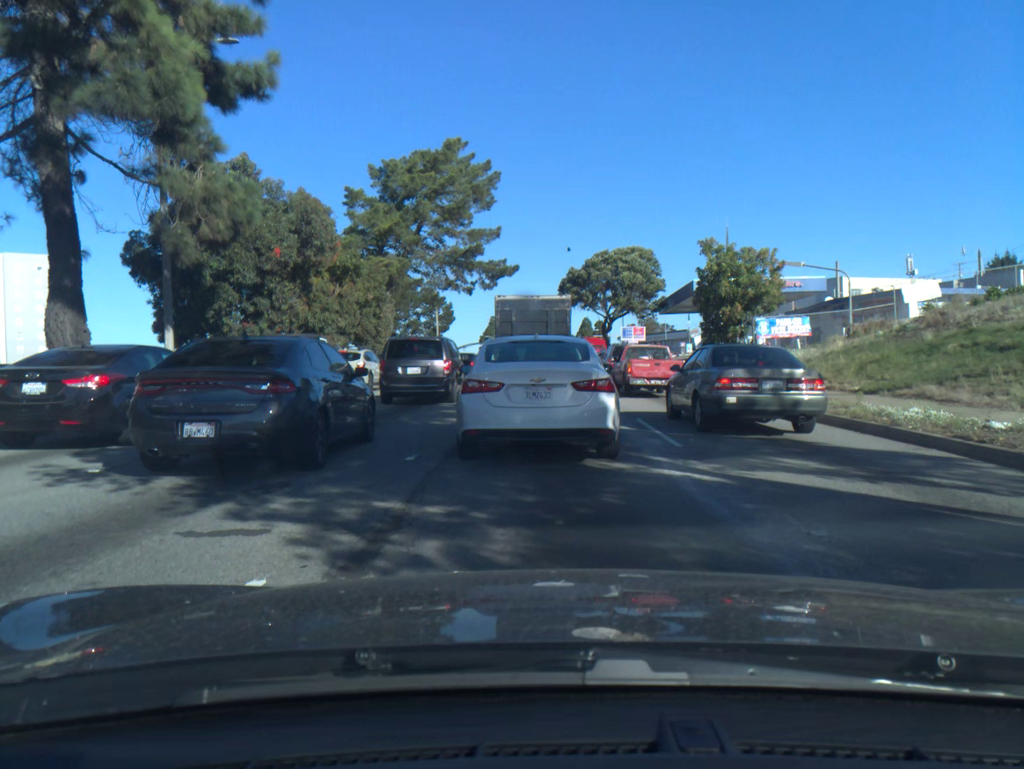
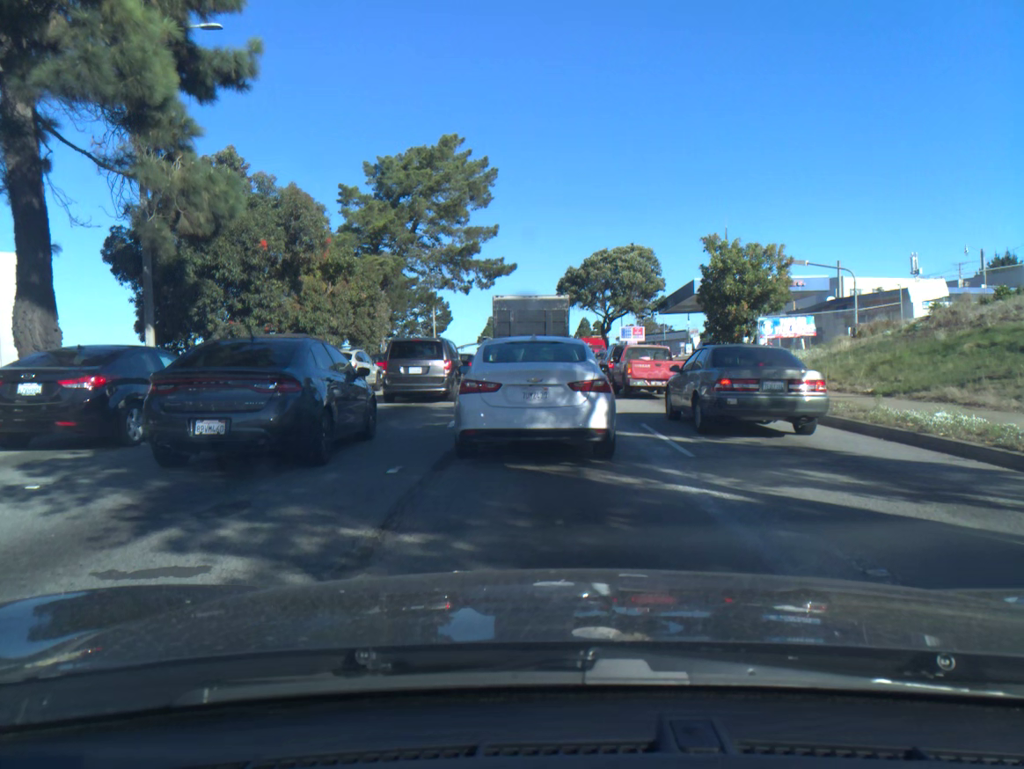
(0.0, +0.9) m; 0°
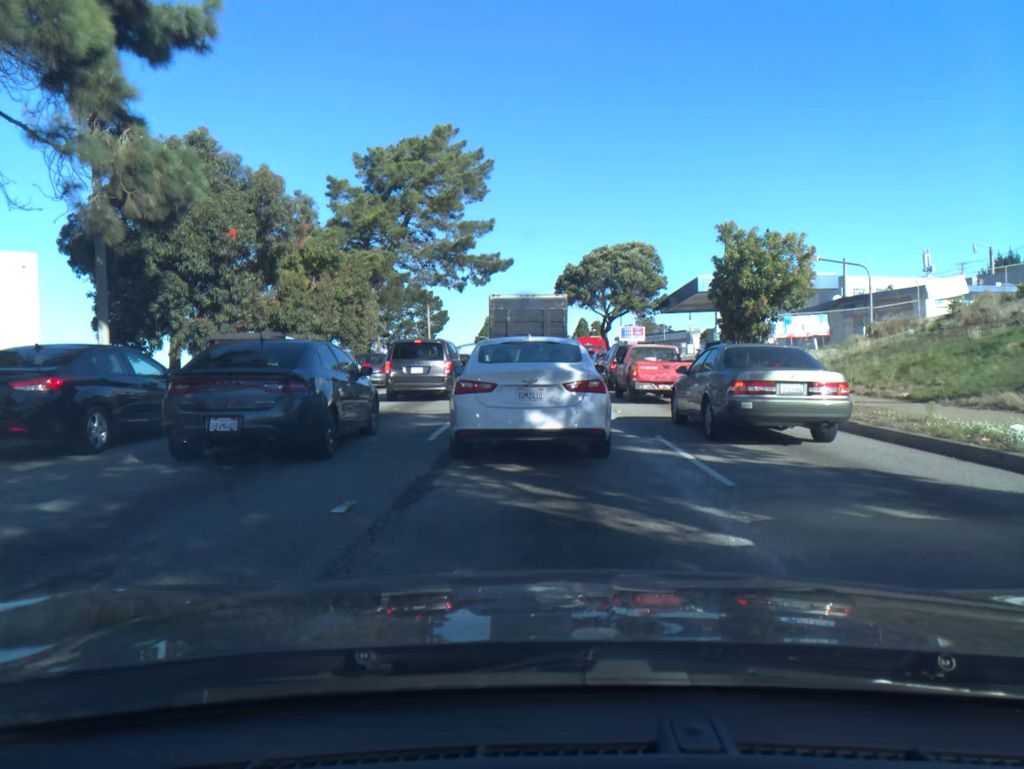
(0.0, +2.0) m; +1°
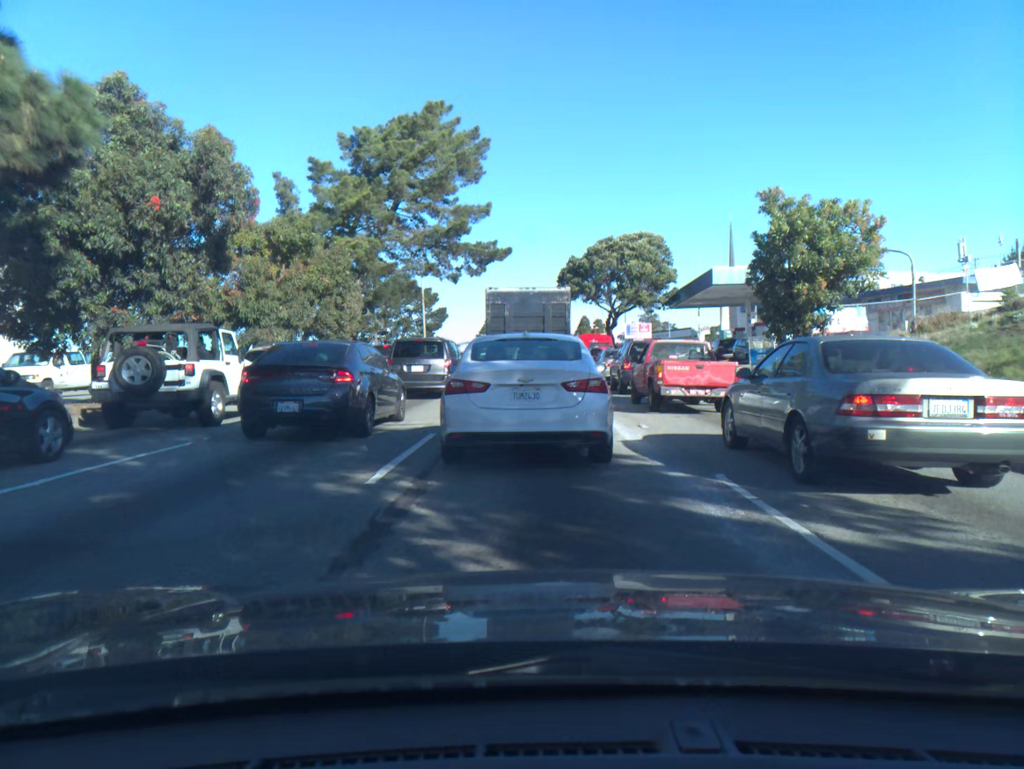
(0.0, +4.0) m; 0°
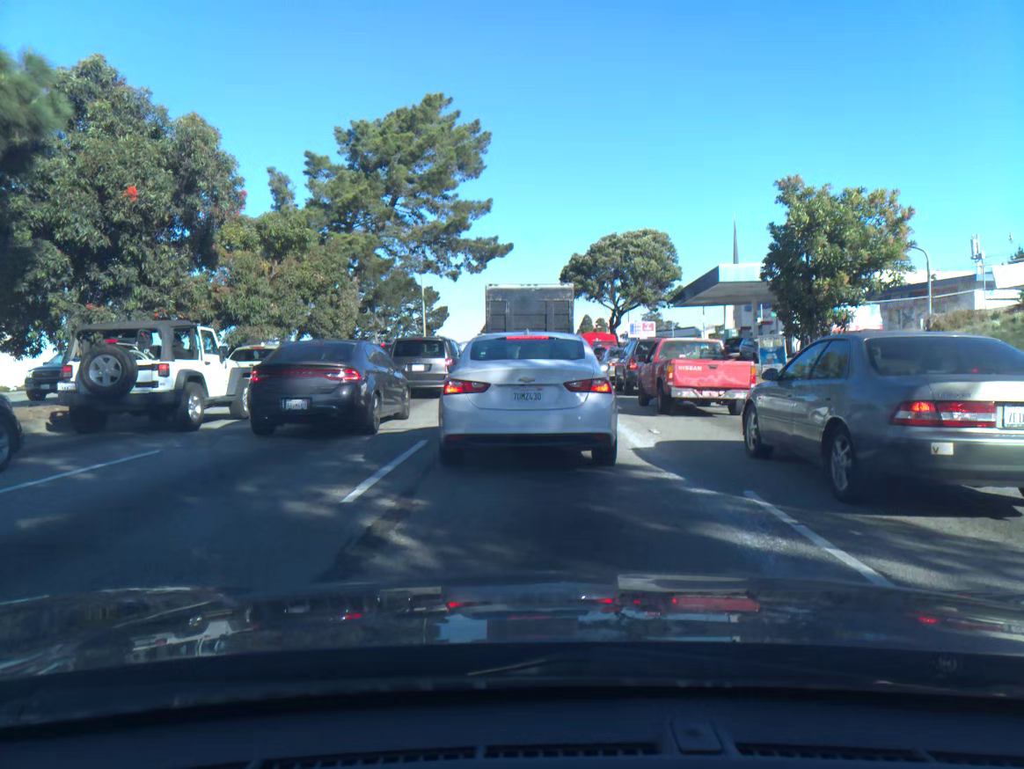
(0.0, +0.9) m; -1°
